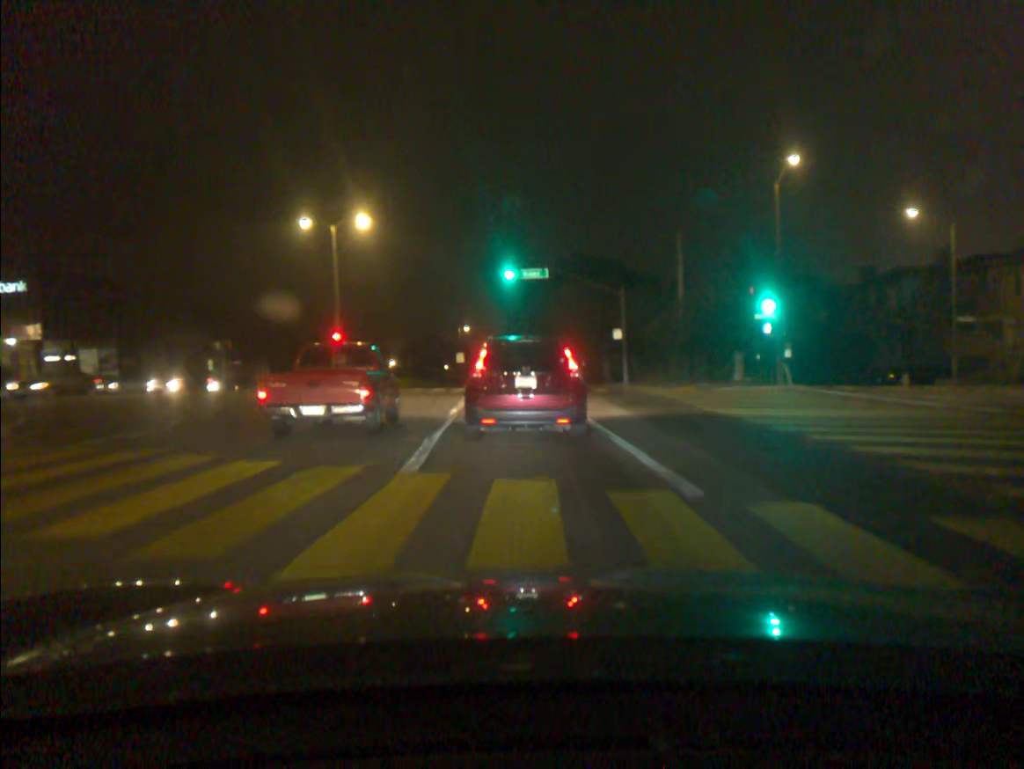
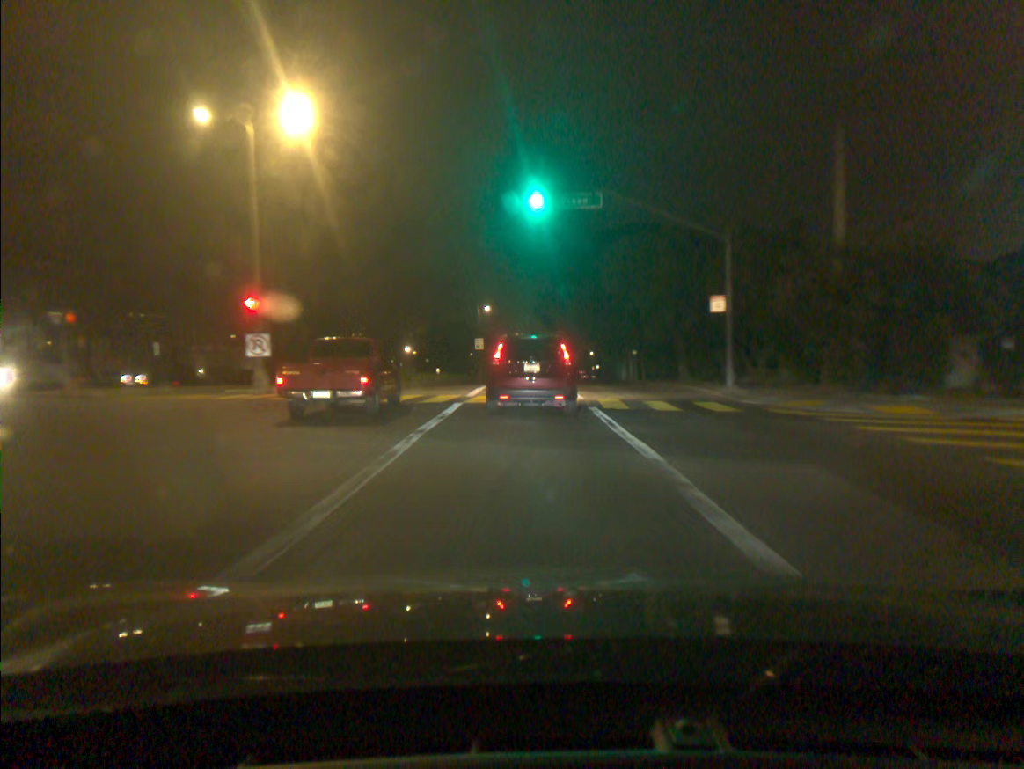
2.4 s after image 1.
(-0.3, +17.3) m; -2°
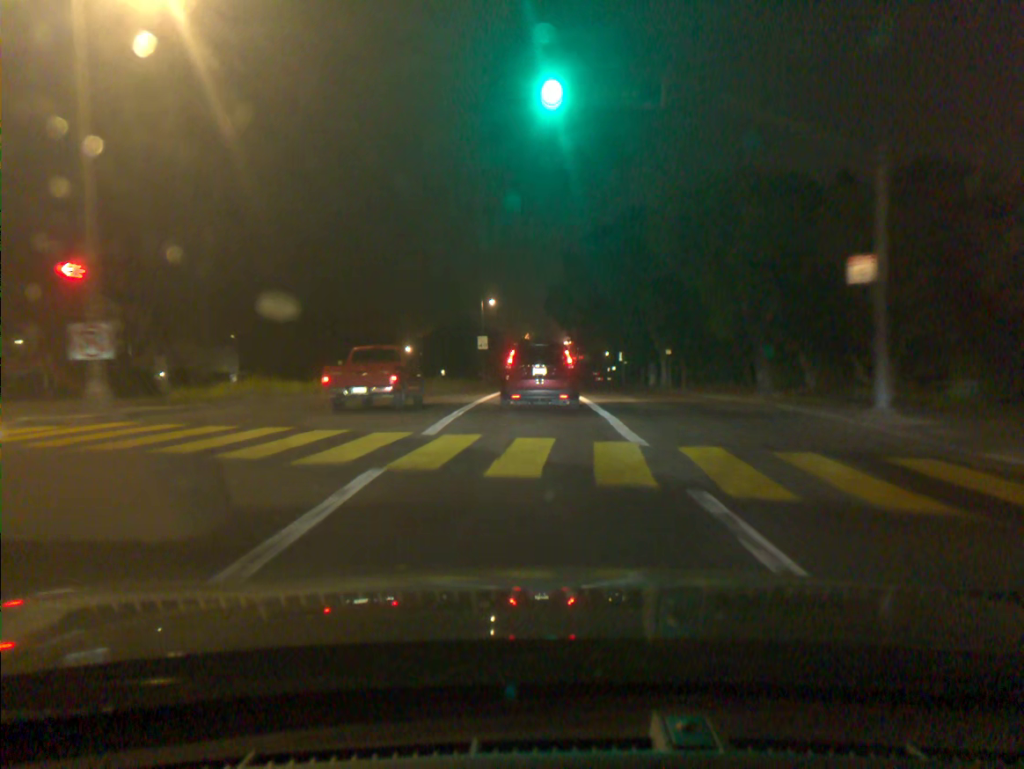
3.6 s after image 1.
(-0.1, +10.9) m; 0°
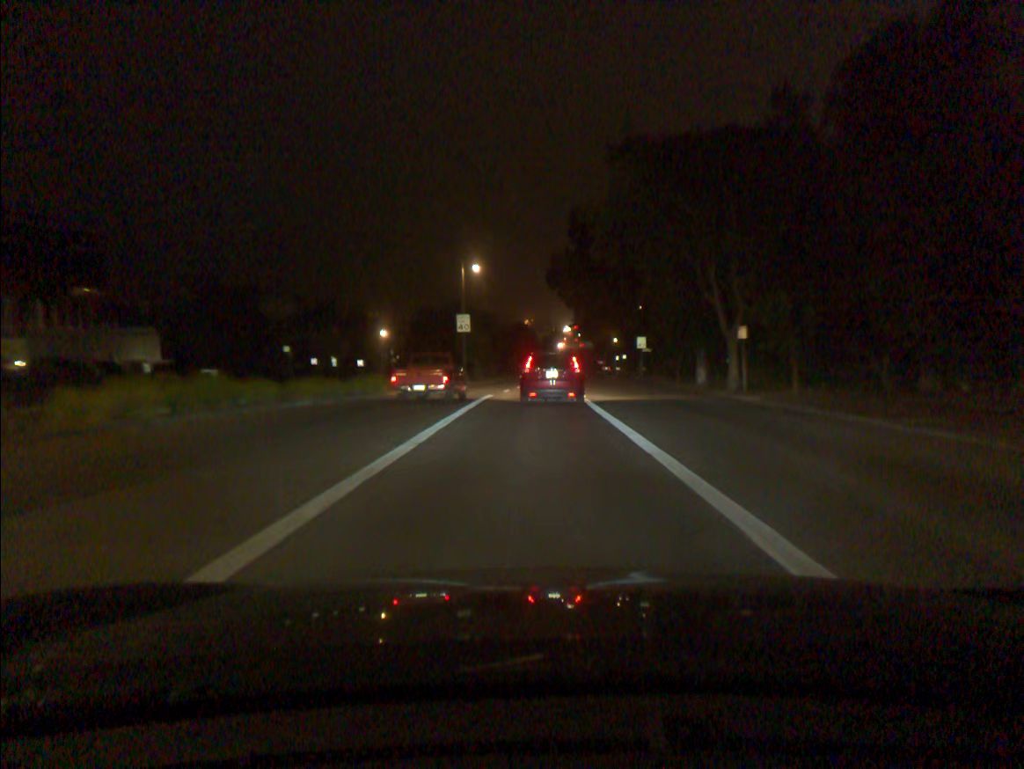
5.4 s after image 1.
(-0.1, +18.5) m; 0°
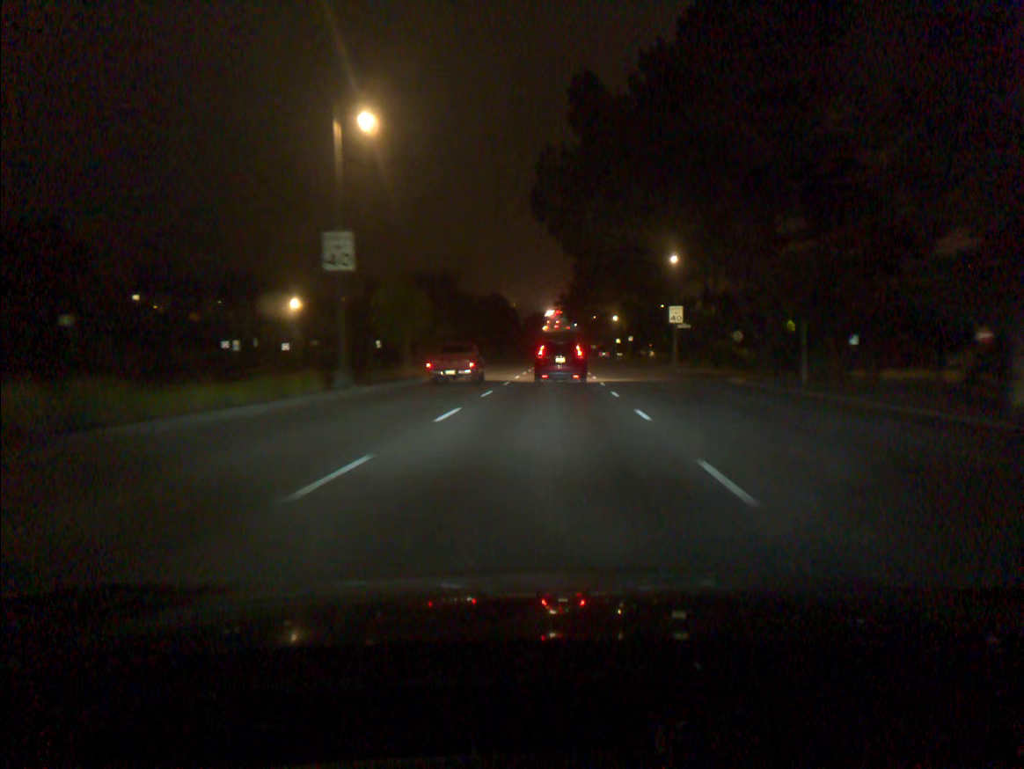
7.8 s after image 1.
(+0.3, +29.9) m; +2°
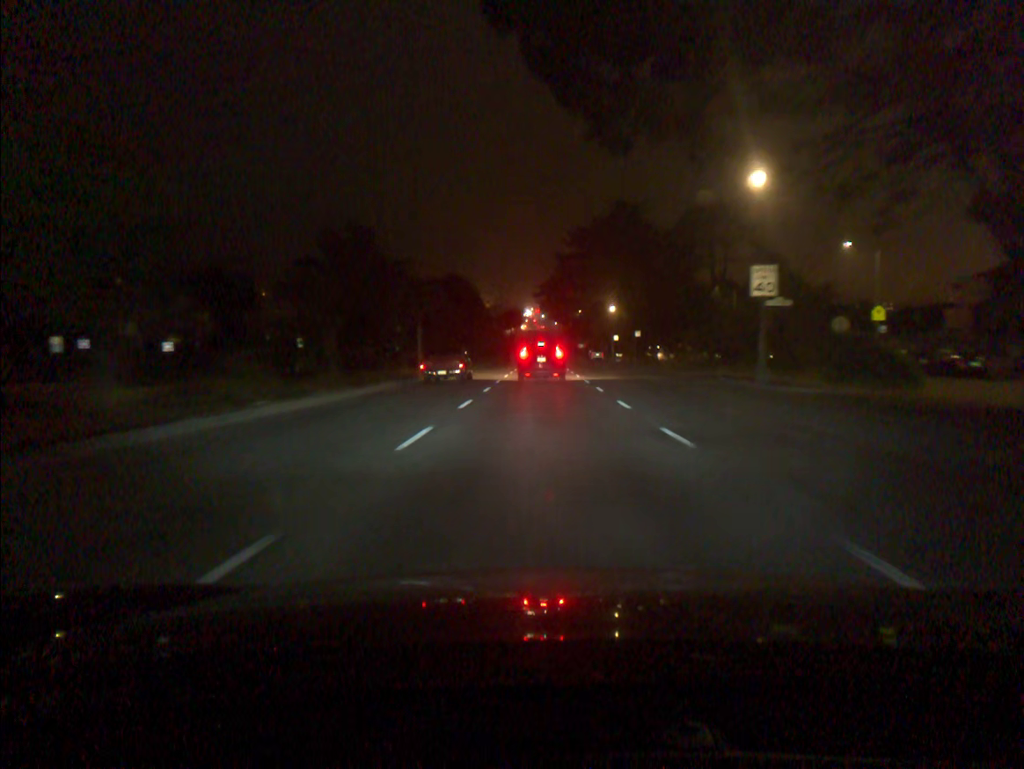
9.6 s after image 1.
(+0.4, +26.1) m; +1°
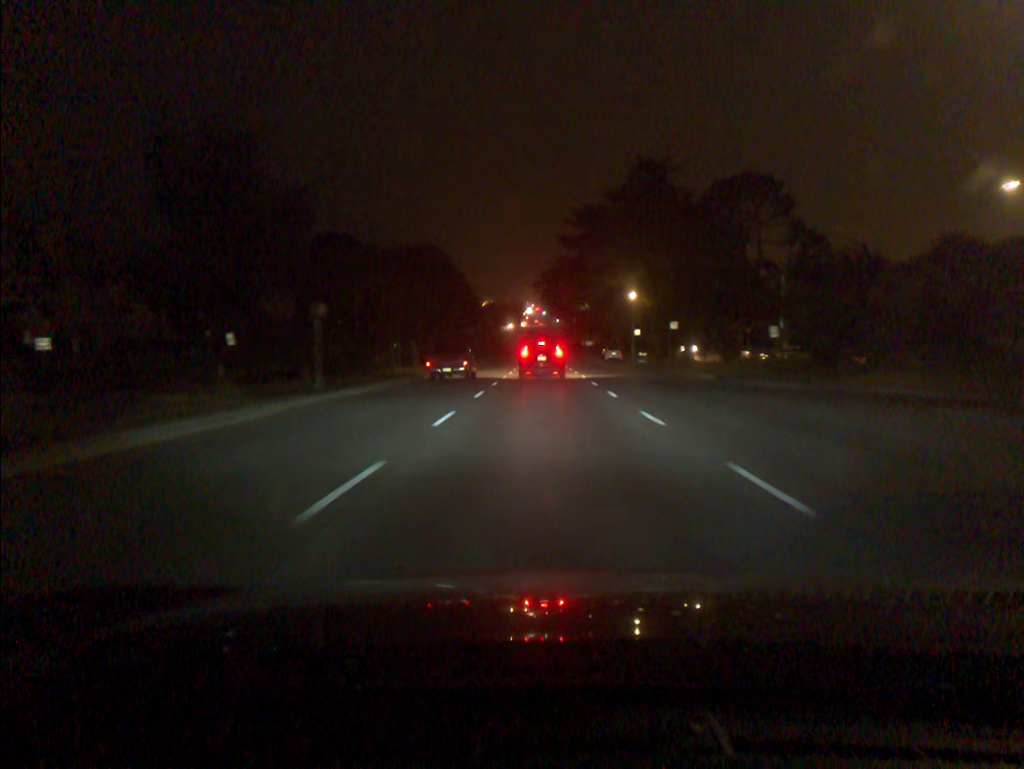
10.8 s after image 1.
(0.0, +18.6) m; 0°
